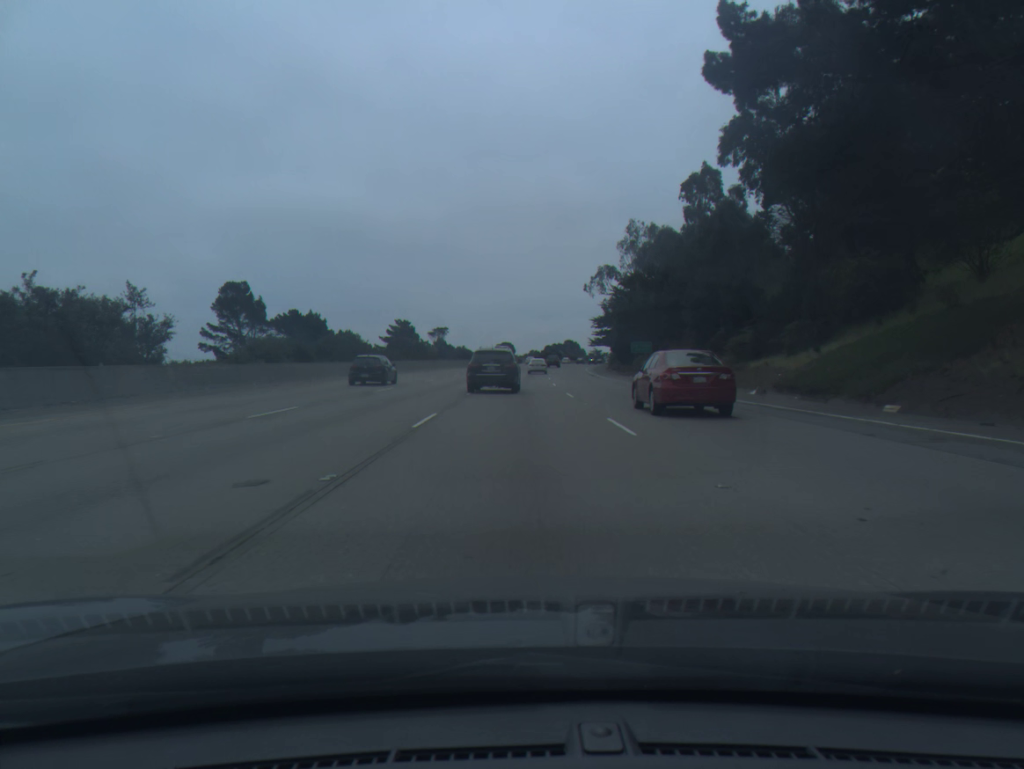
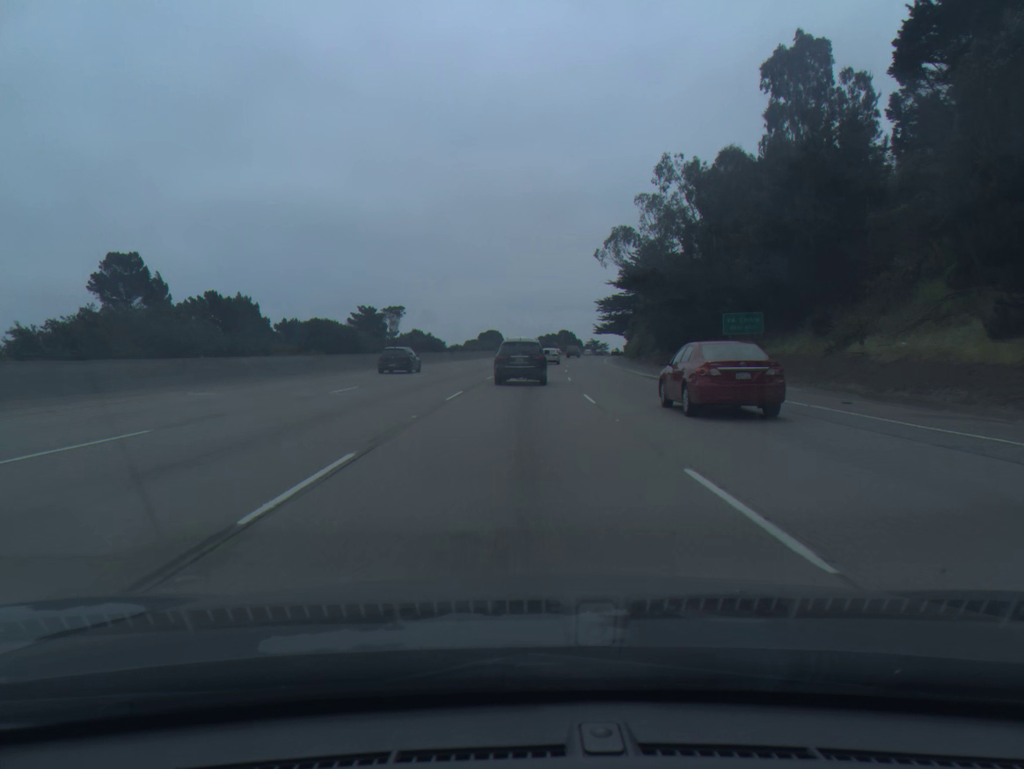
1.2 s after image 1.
(+0.1, +37.3) m; +1°
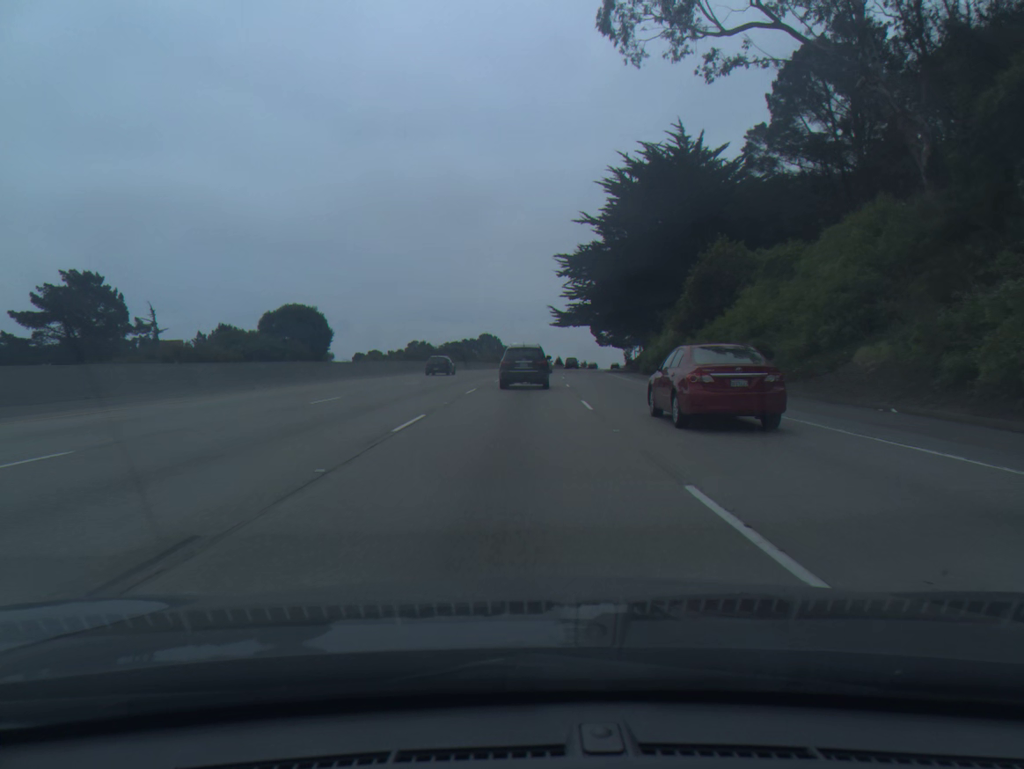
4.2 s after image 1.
(+4.3, +88.7) m; +6°
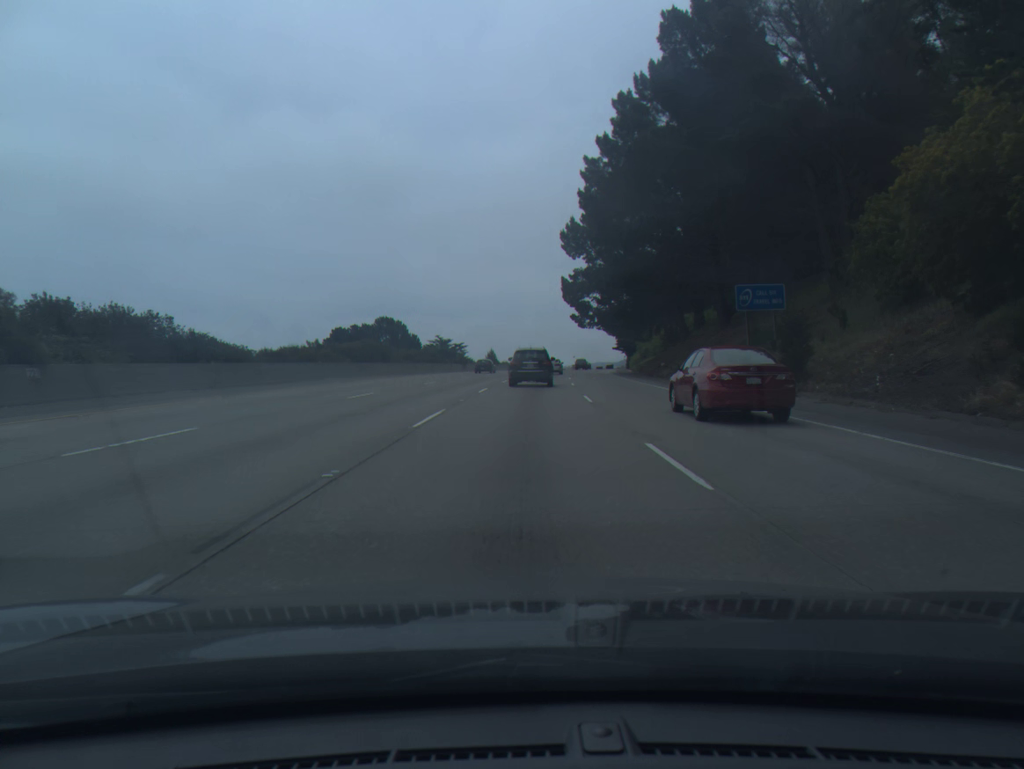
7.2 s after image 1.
(+3.5, +84.3) m; +5°
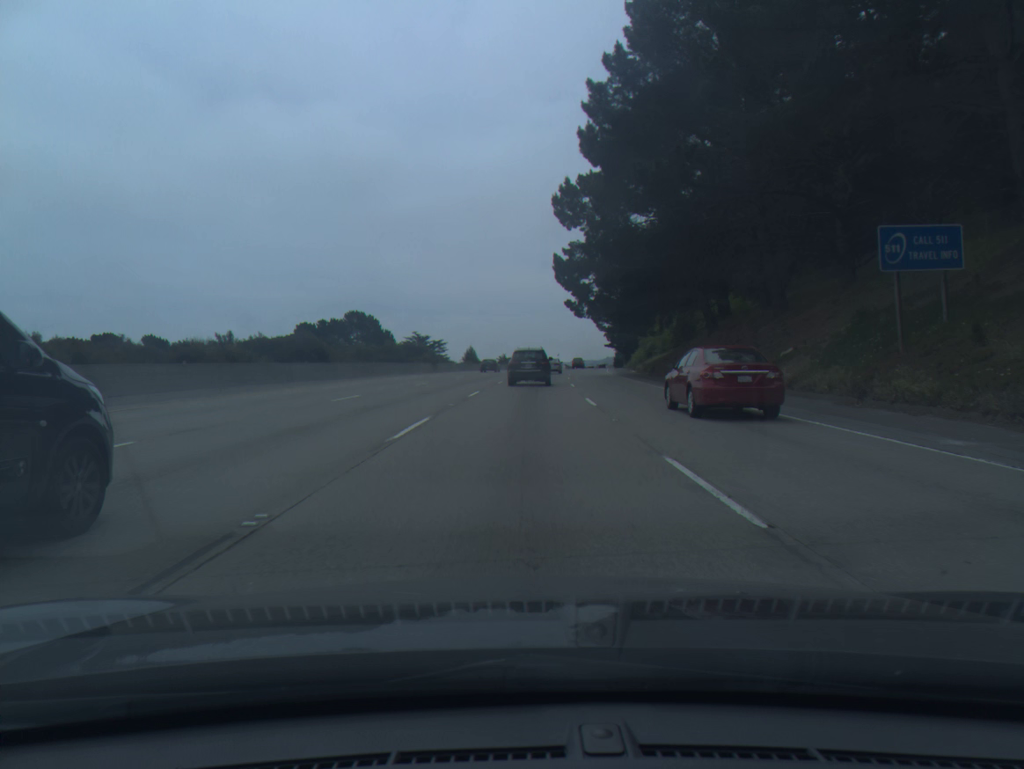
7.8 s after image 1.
(+0.2, +16.5) m; +1°
